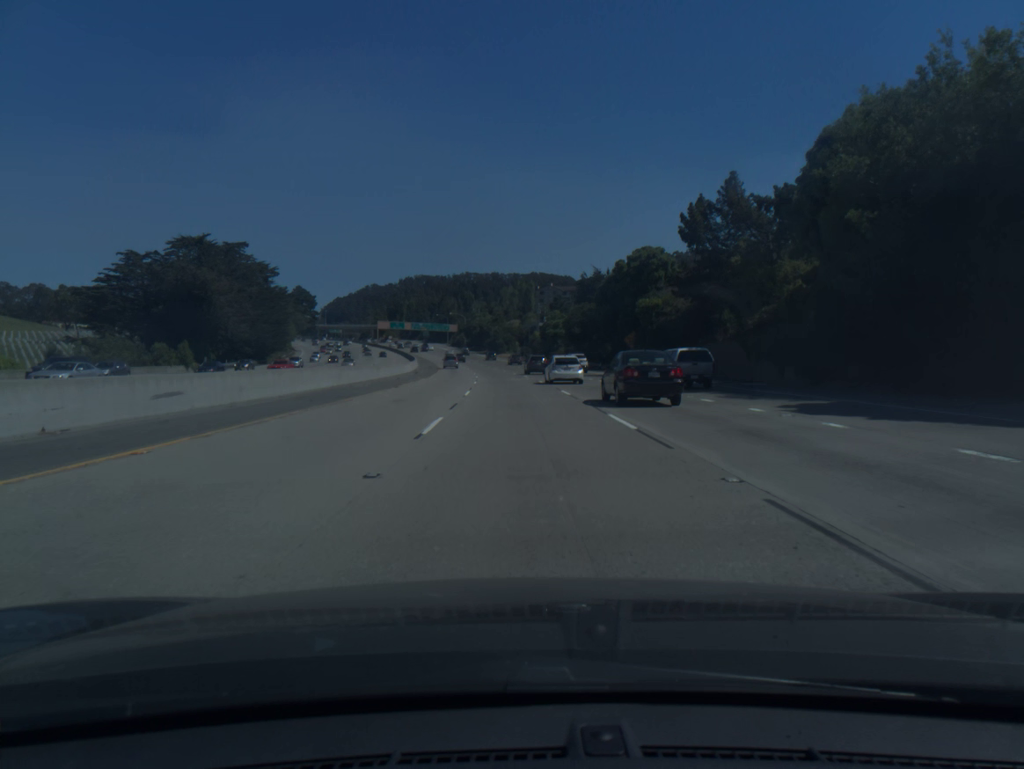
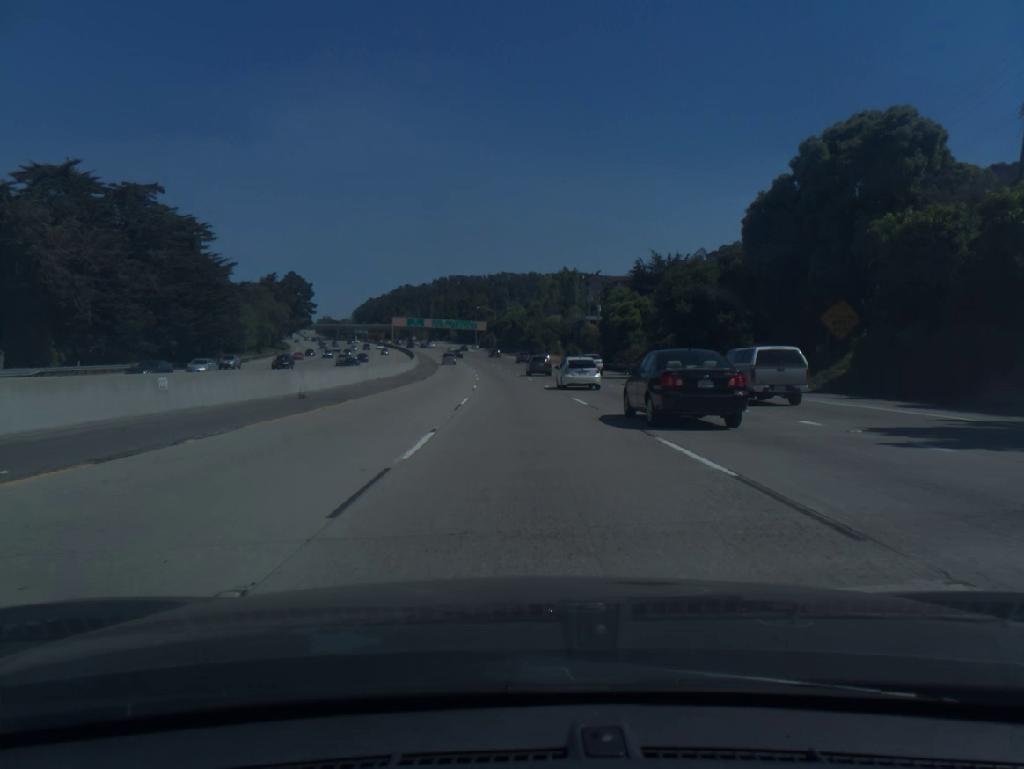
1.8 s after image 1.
(-1.2, +47.8) m; -3°
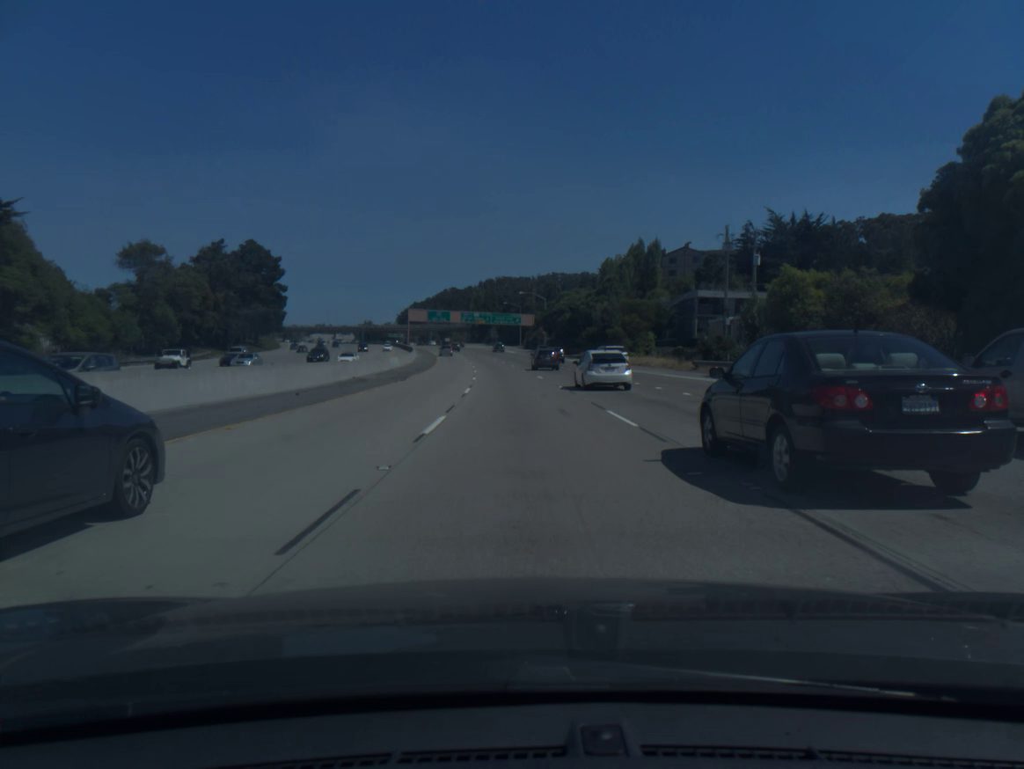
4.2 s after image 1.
(-1.8, +65.8) m; -3°
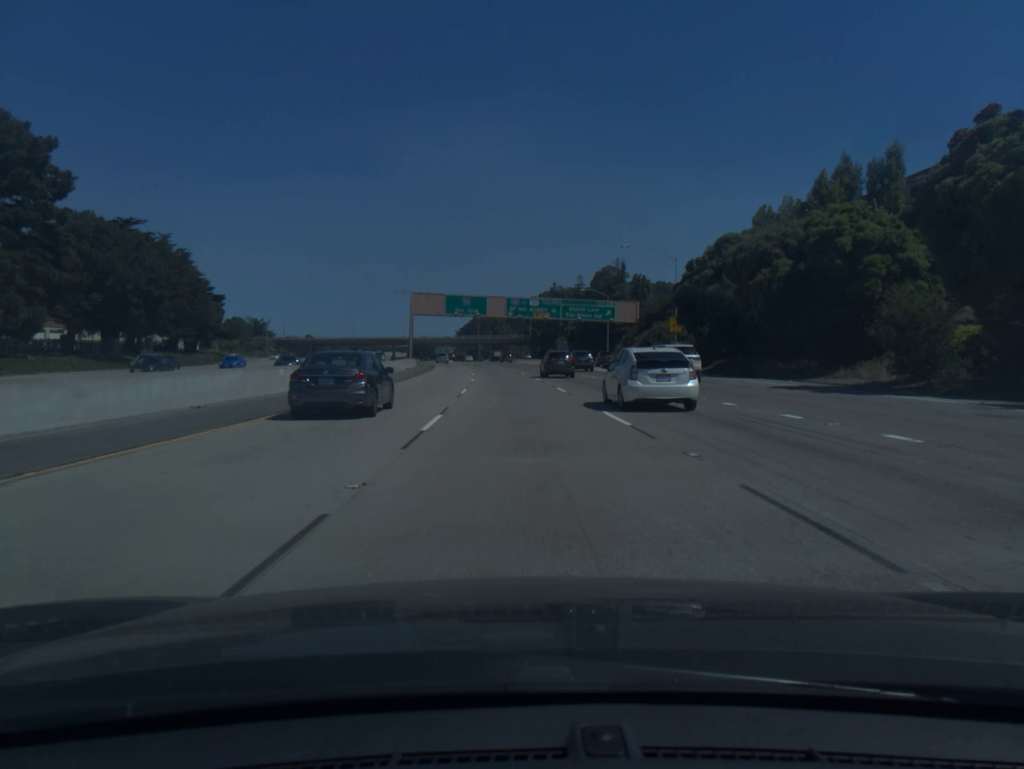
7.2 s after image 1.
(-3.7, +85.2) m; -5°
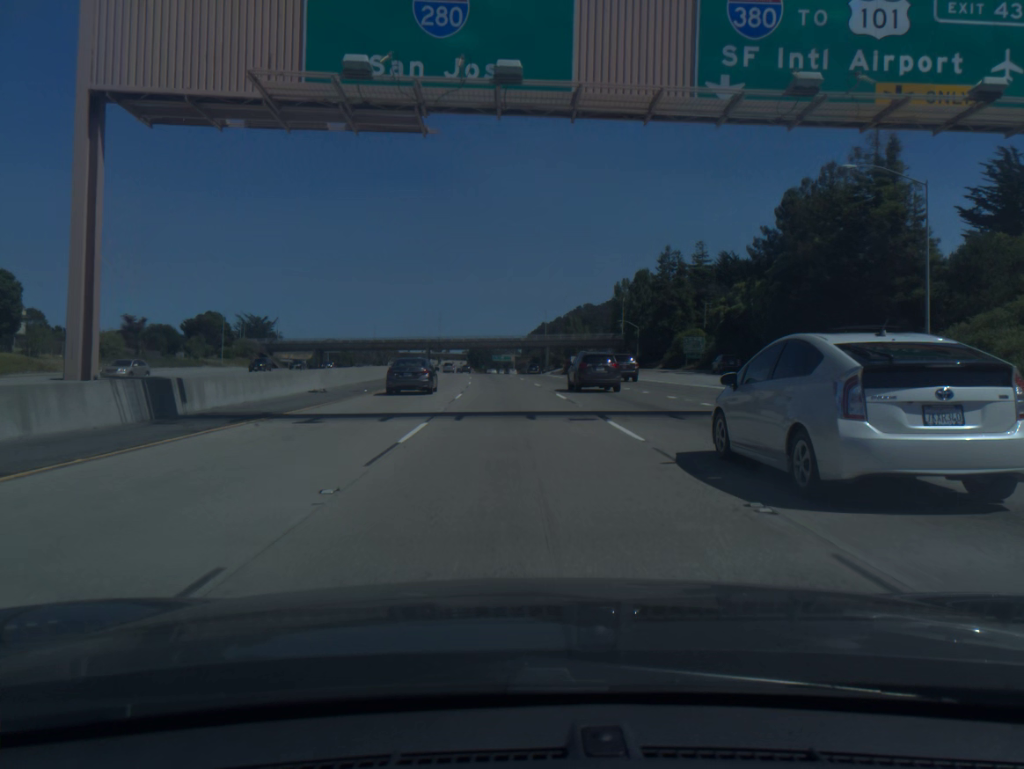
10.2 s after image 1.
(-3.9, +87.6) m; -5°
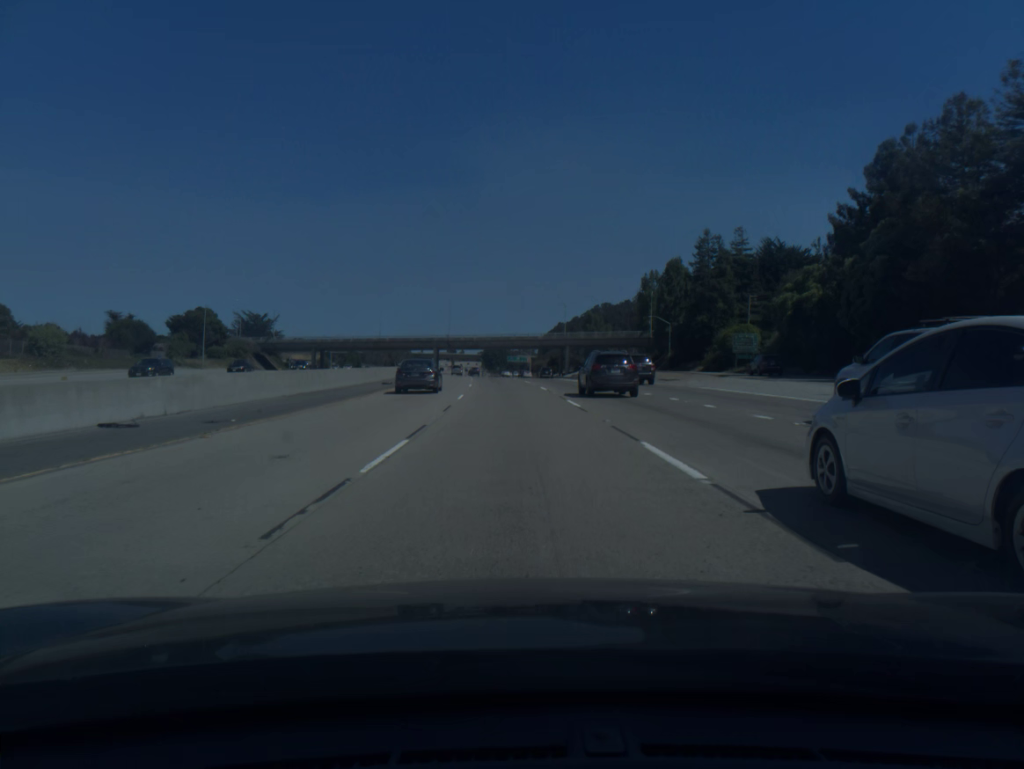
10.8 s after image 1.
(-0.2, +17.8) m; -1°
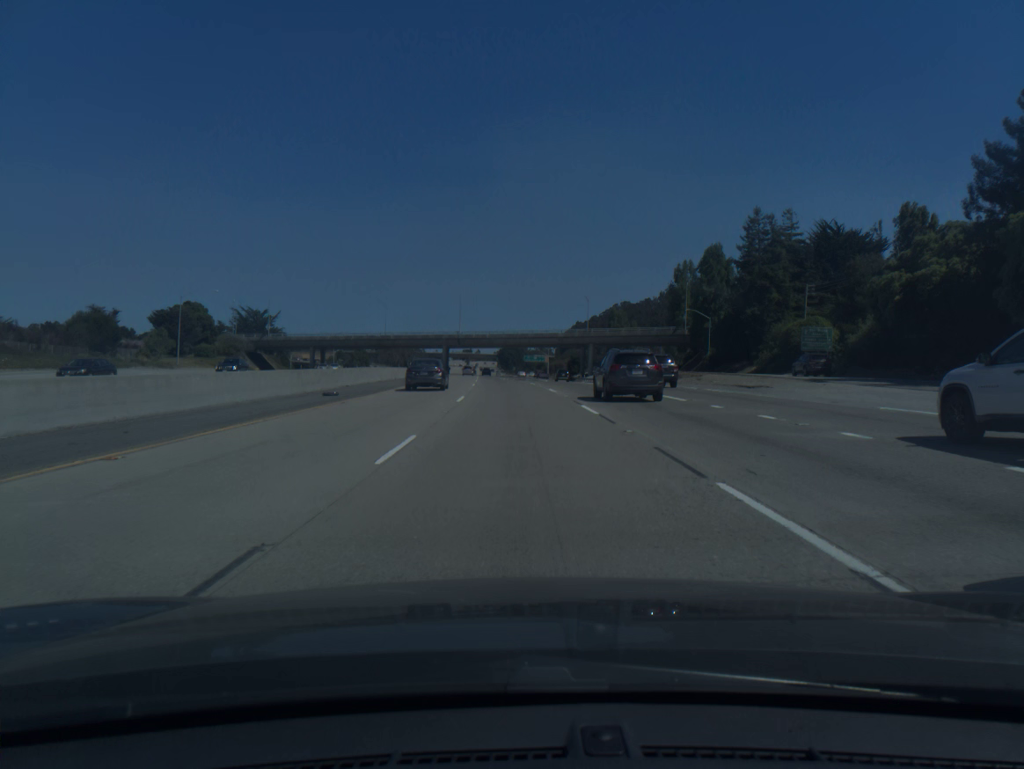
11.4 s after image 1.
(-0.2, +18.0) m; -1°
